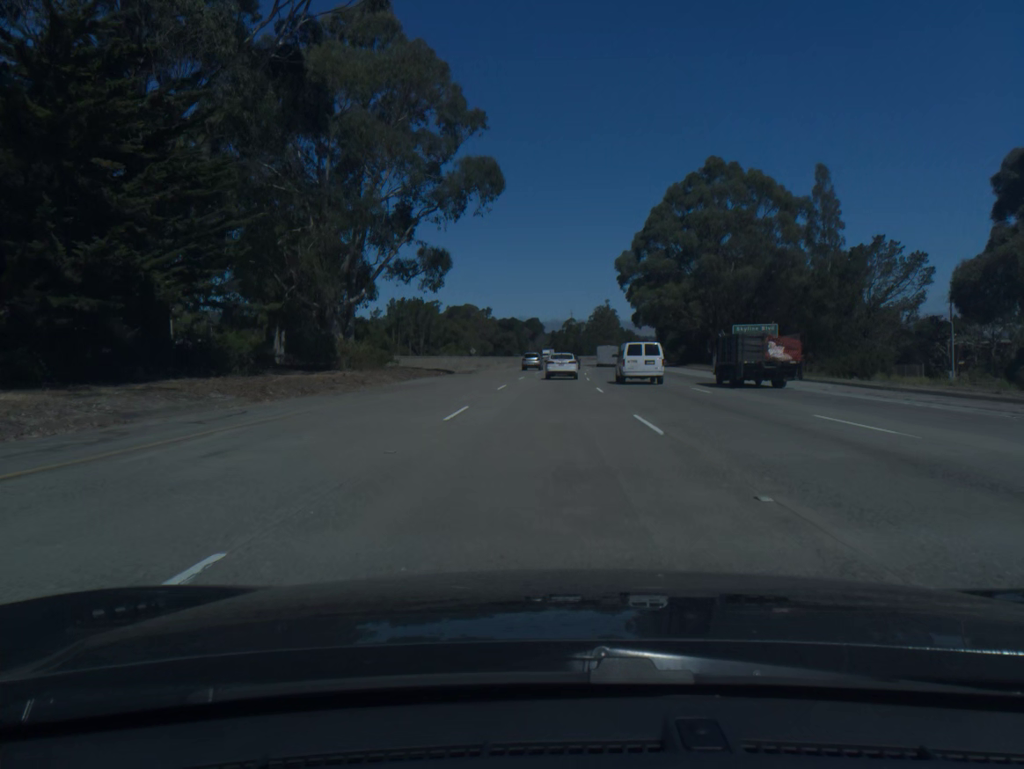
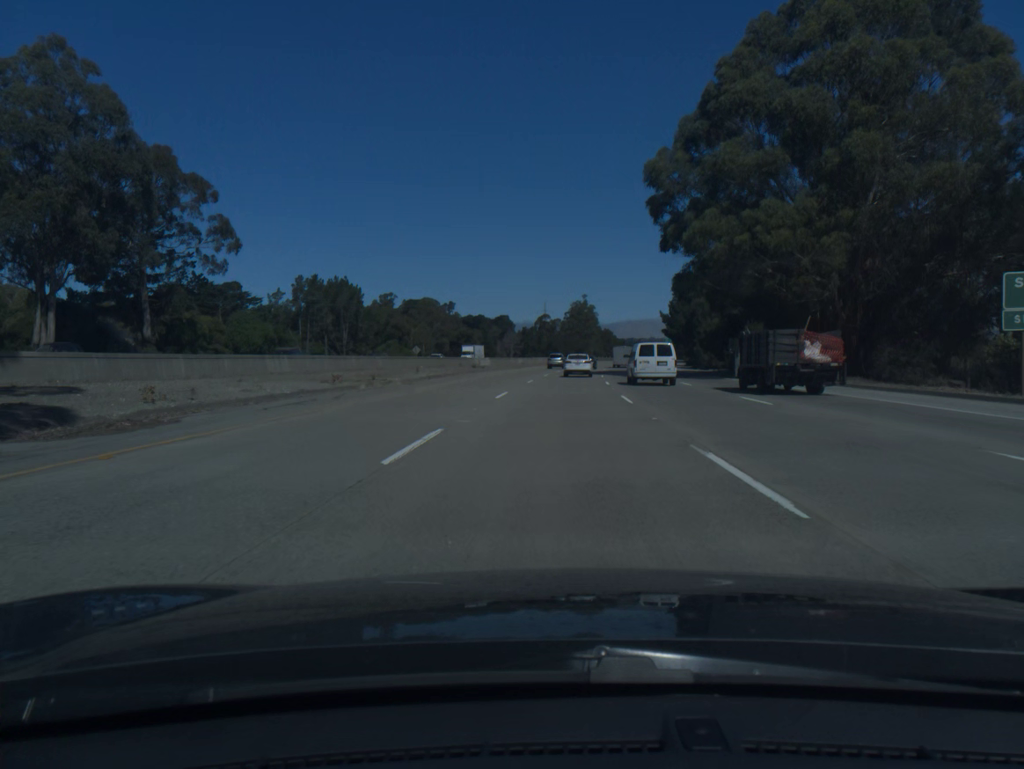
(+0.6, +50.3) m; +2°
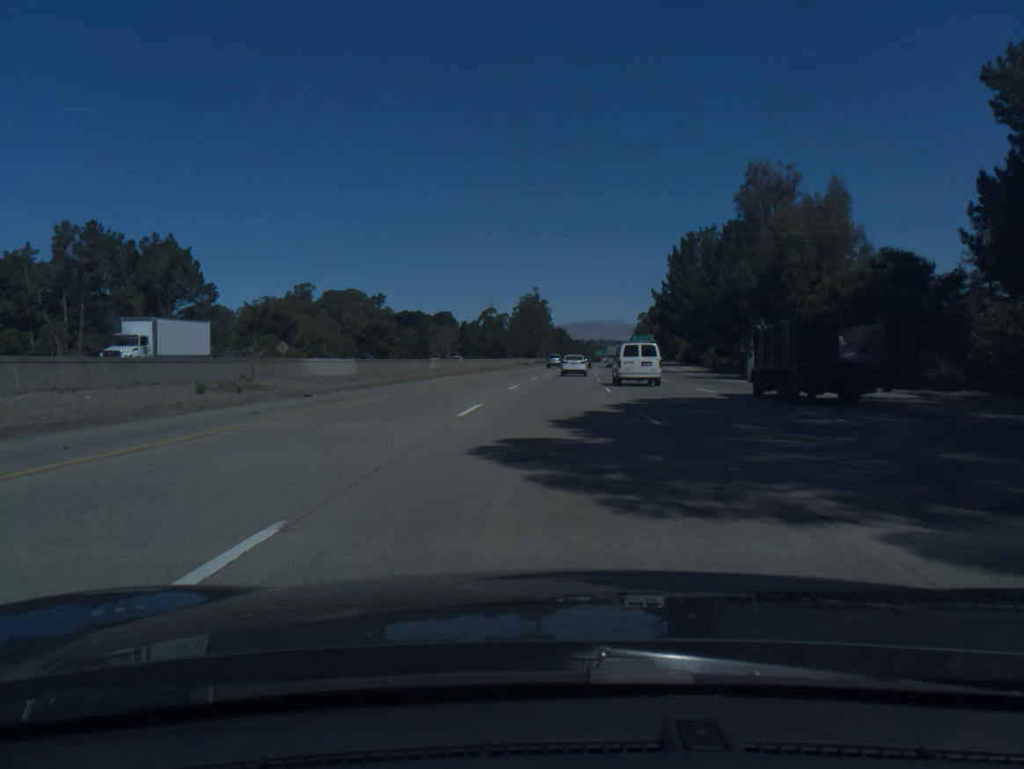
(+1.6, +51.0) m; +4°
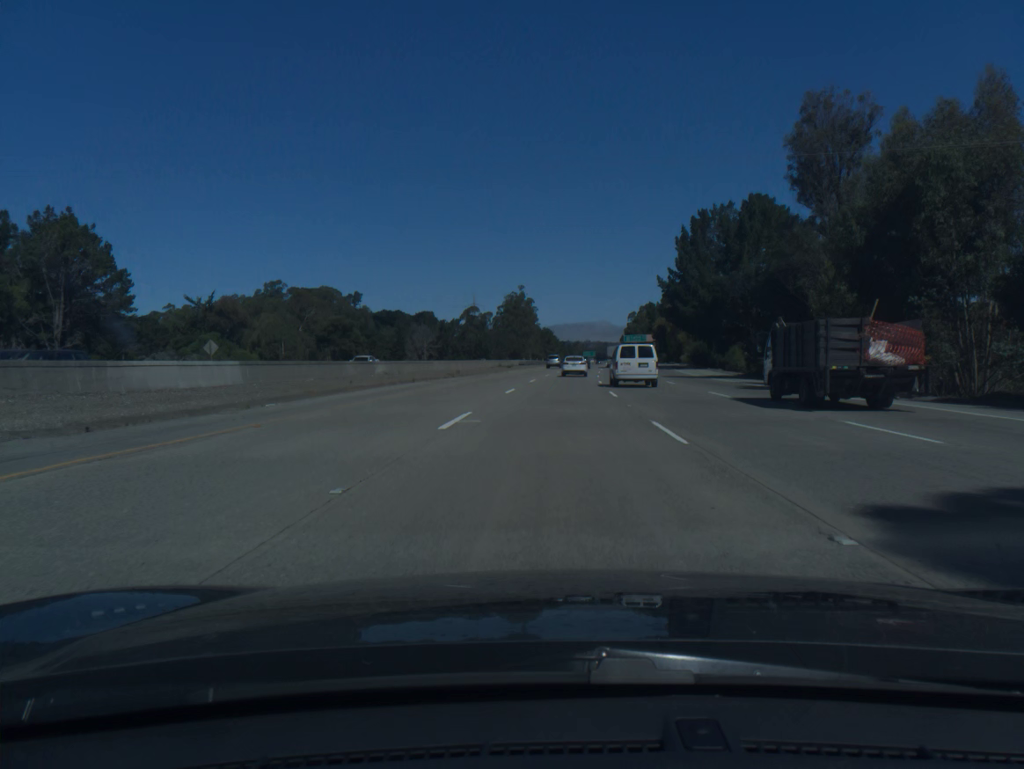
(+0.1, +17.2) m; +1°
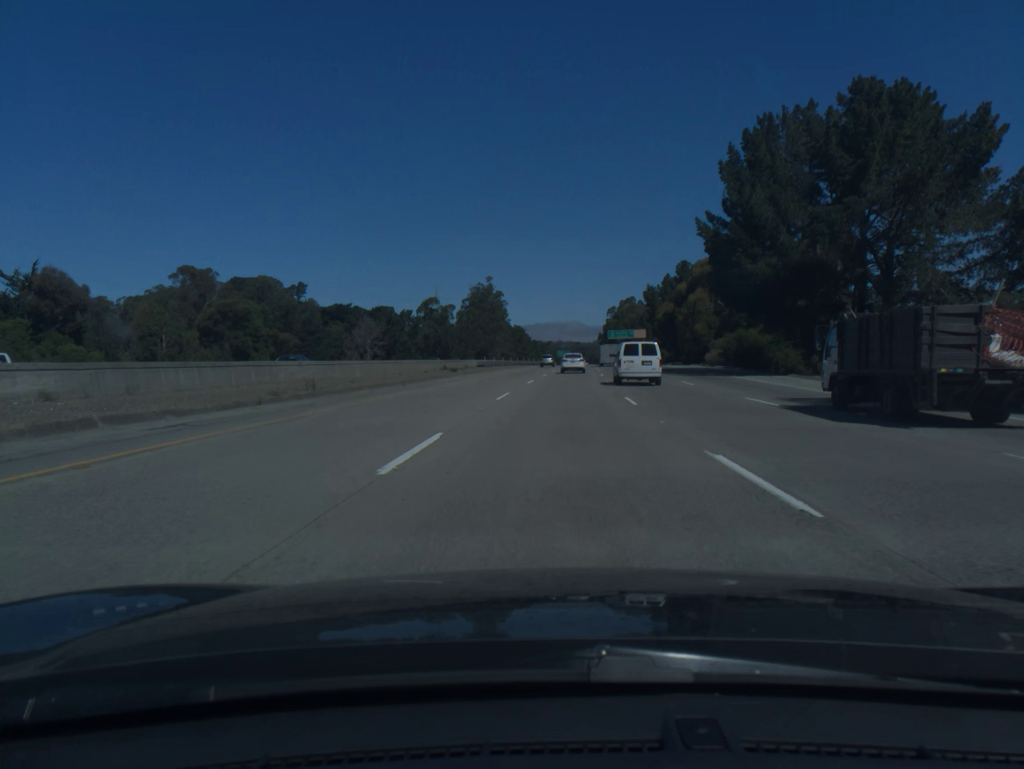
(+0.6, +34.6) m; +2°
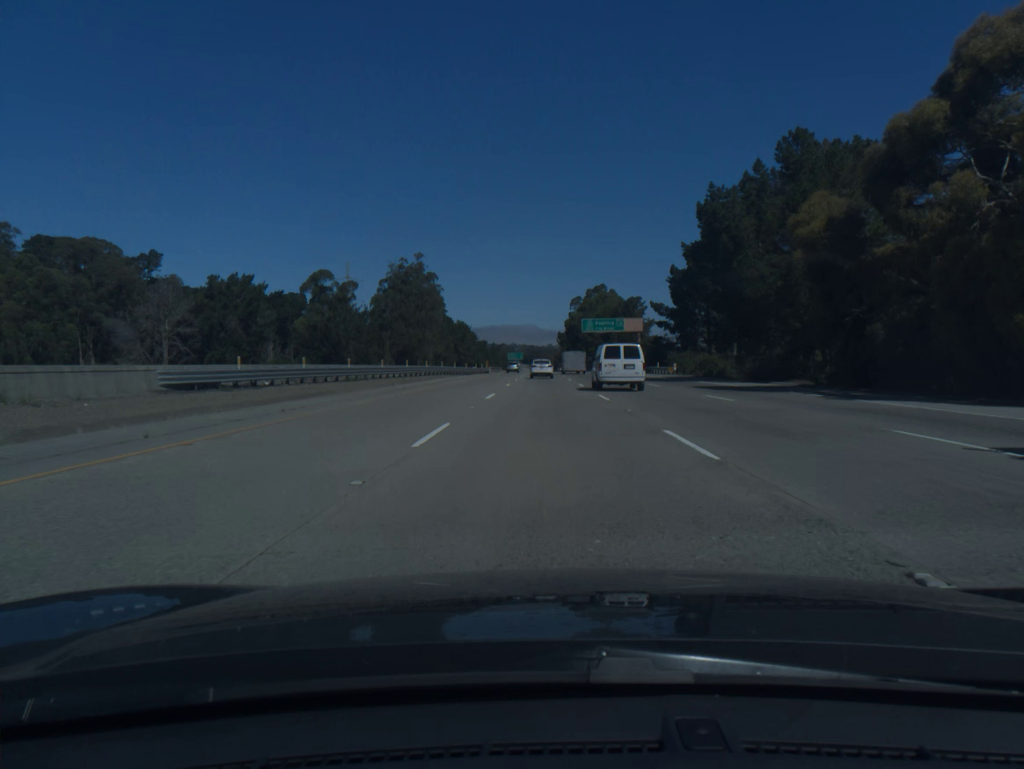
(+2.6, +70.2) m; +3°
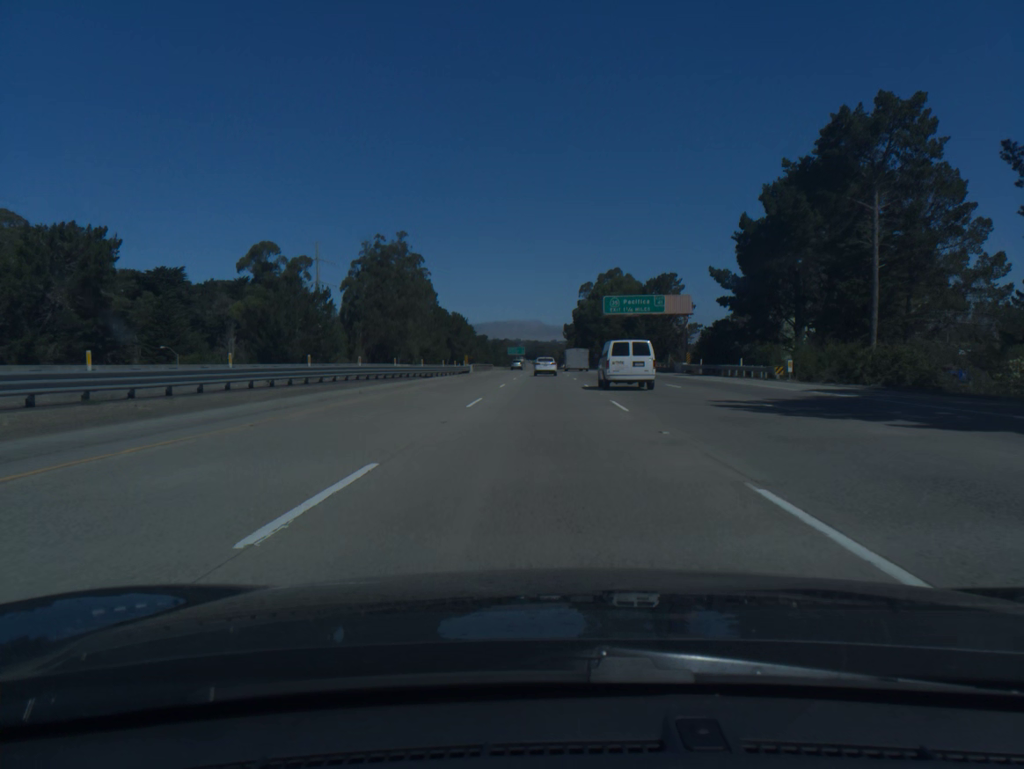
(0.0, +35.4) m; 0°
